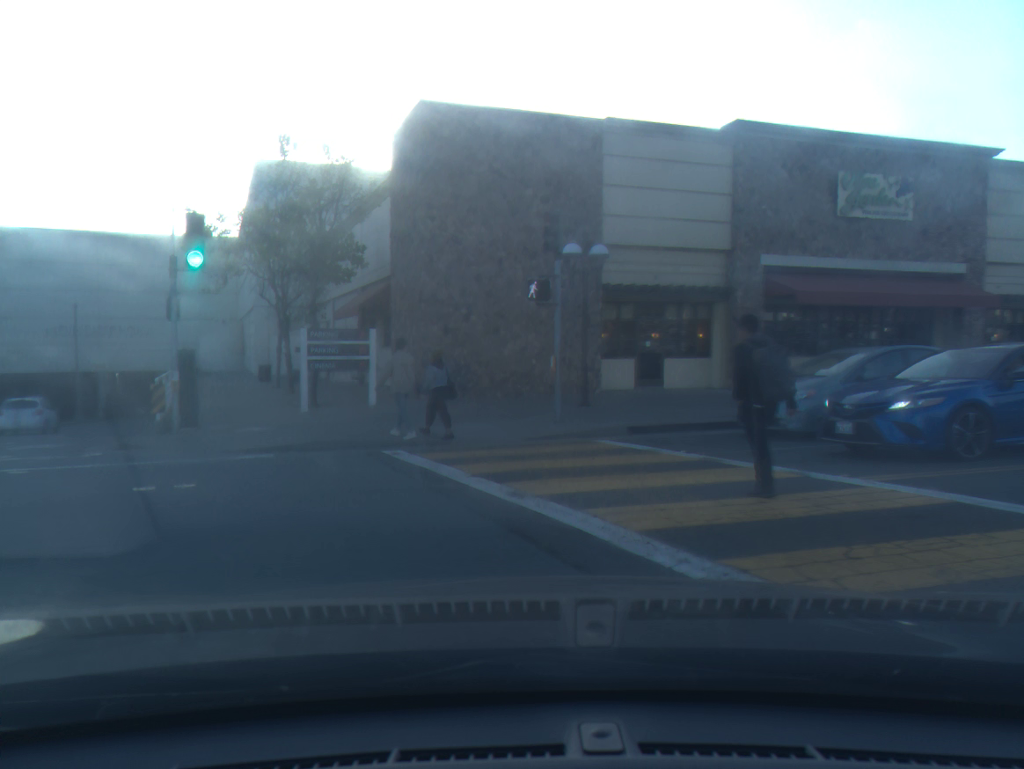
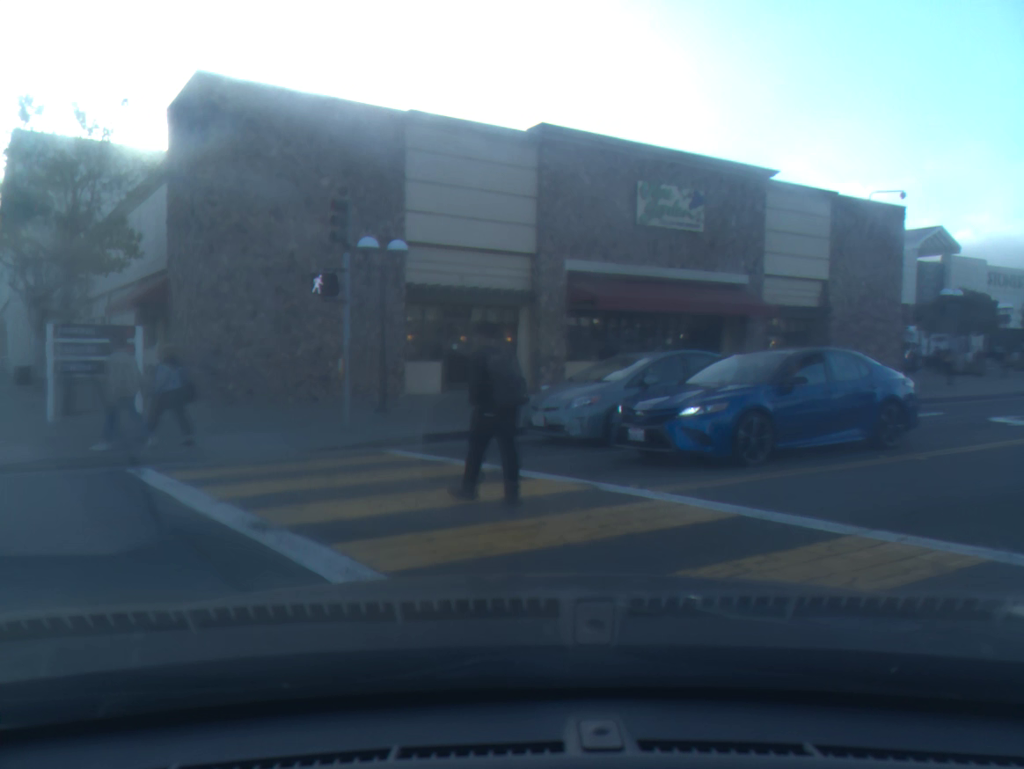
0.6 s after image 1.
(+0.1, +1.0) m; +14°
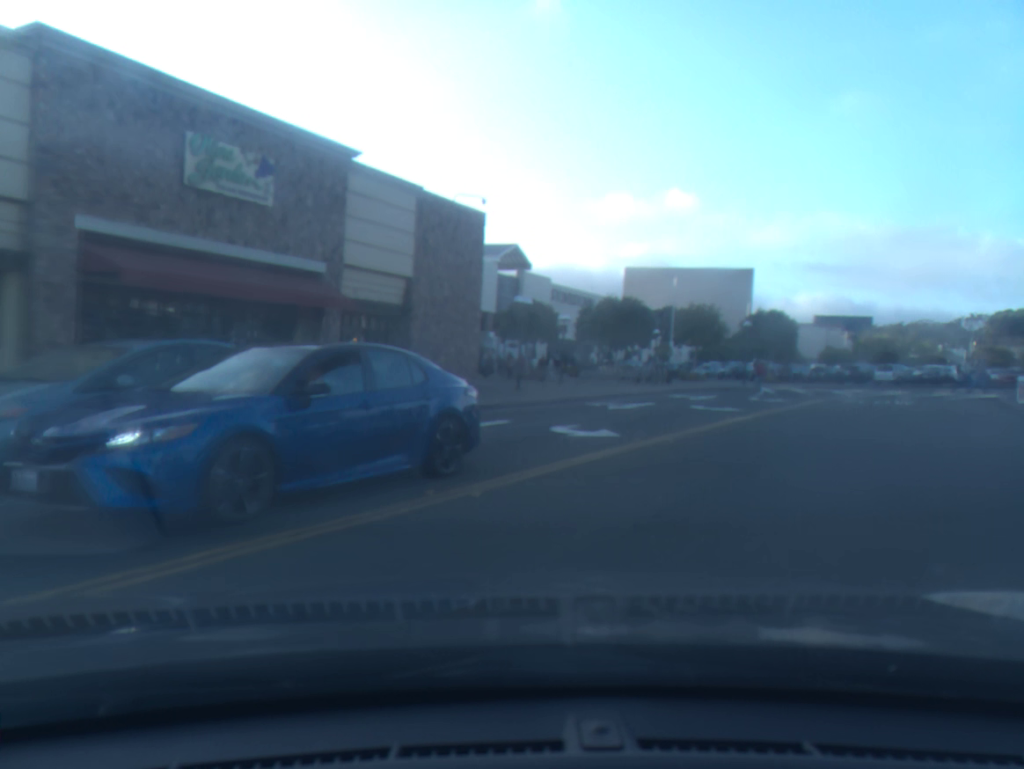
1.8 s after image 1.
(+0.4, +3.3) m; +14°
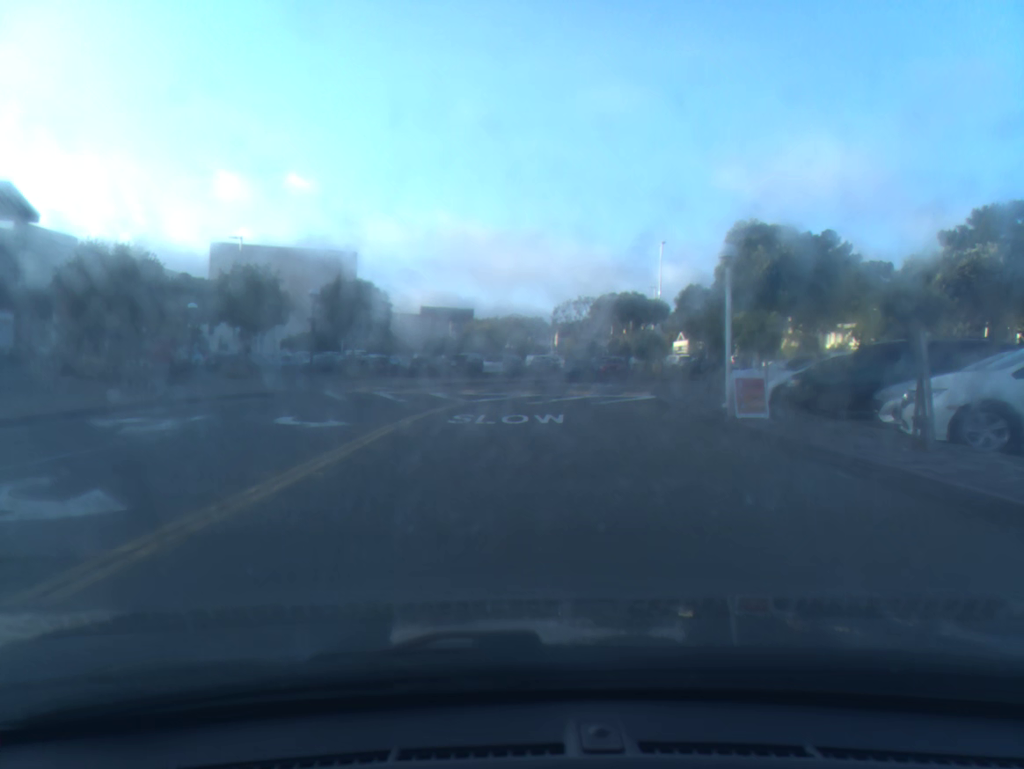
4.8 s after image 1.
(+4.1, +15.5) m; +20°
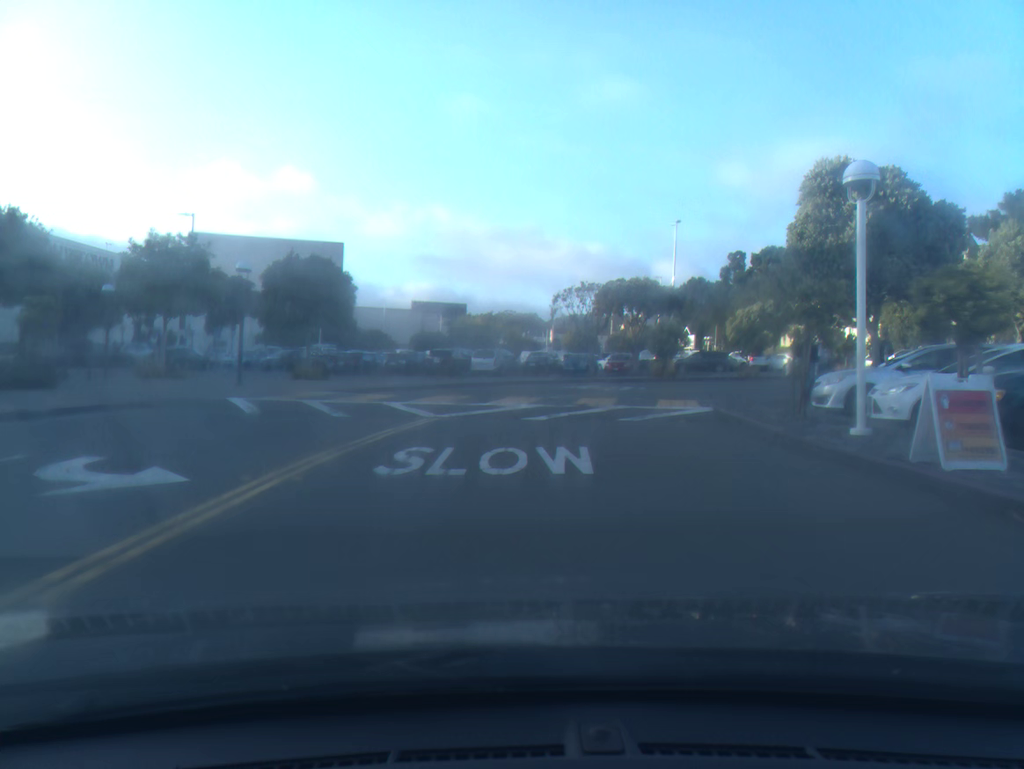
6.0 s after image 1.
(0.0, +7.3) m; 0°
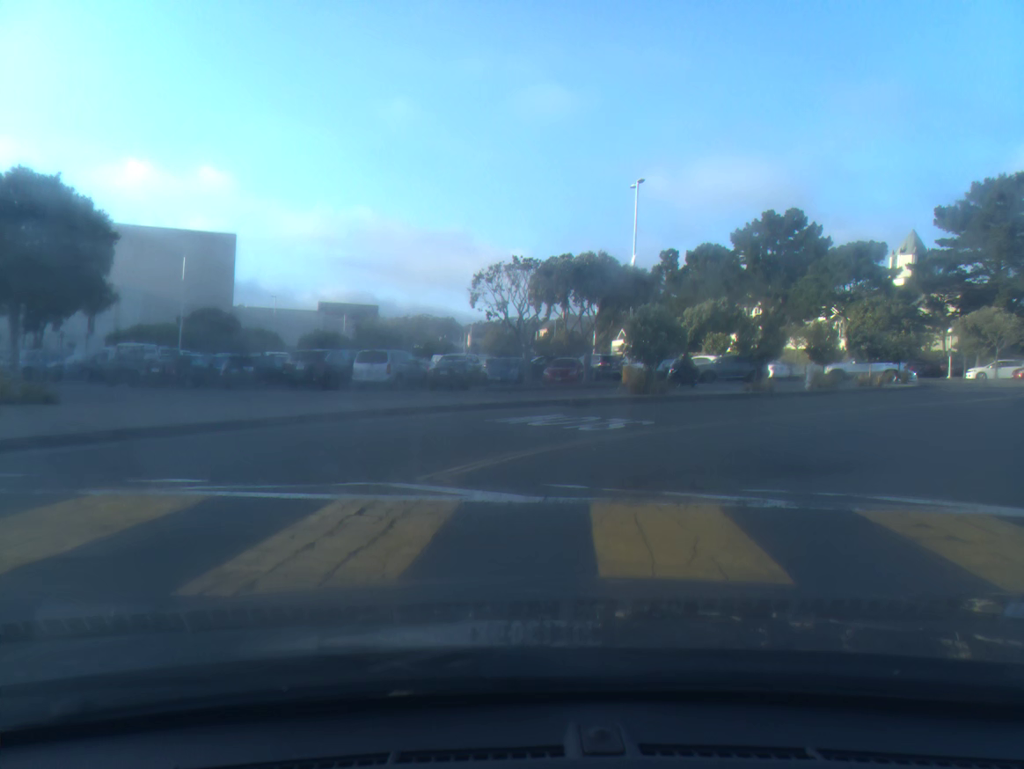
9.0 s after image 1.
(+0.5, +14.1) m; +8°
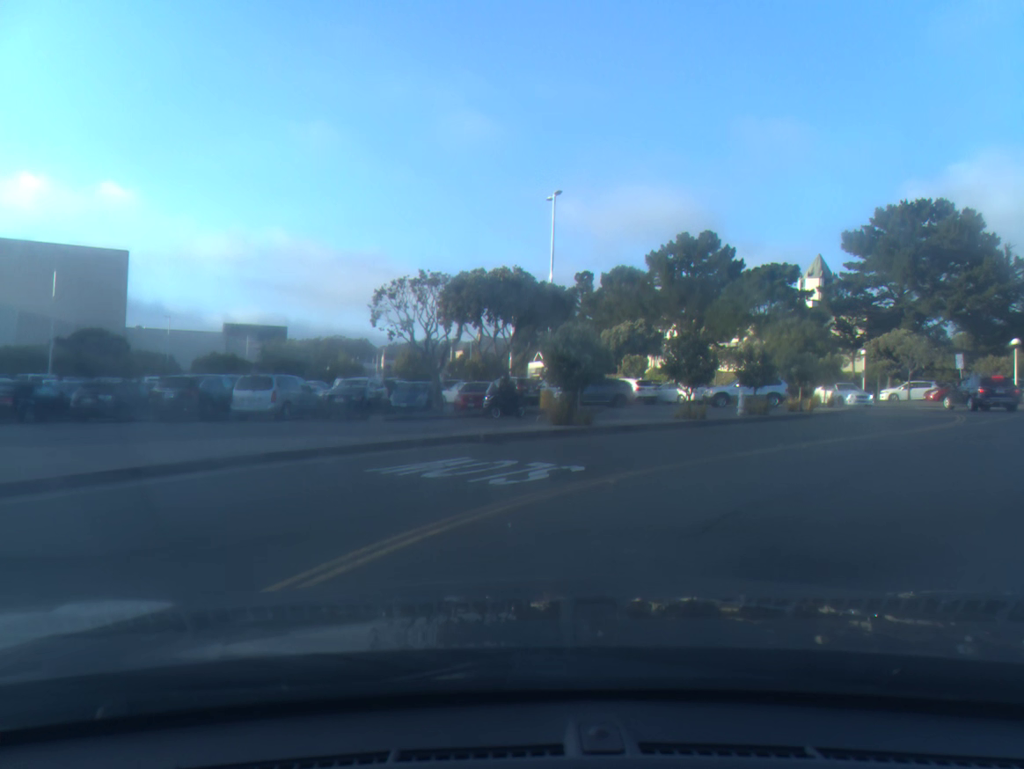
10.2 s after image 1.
(+0.2, +3.4) m; +6°
